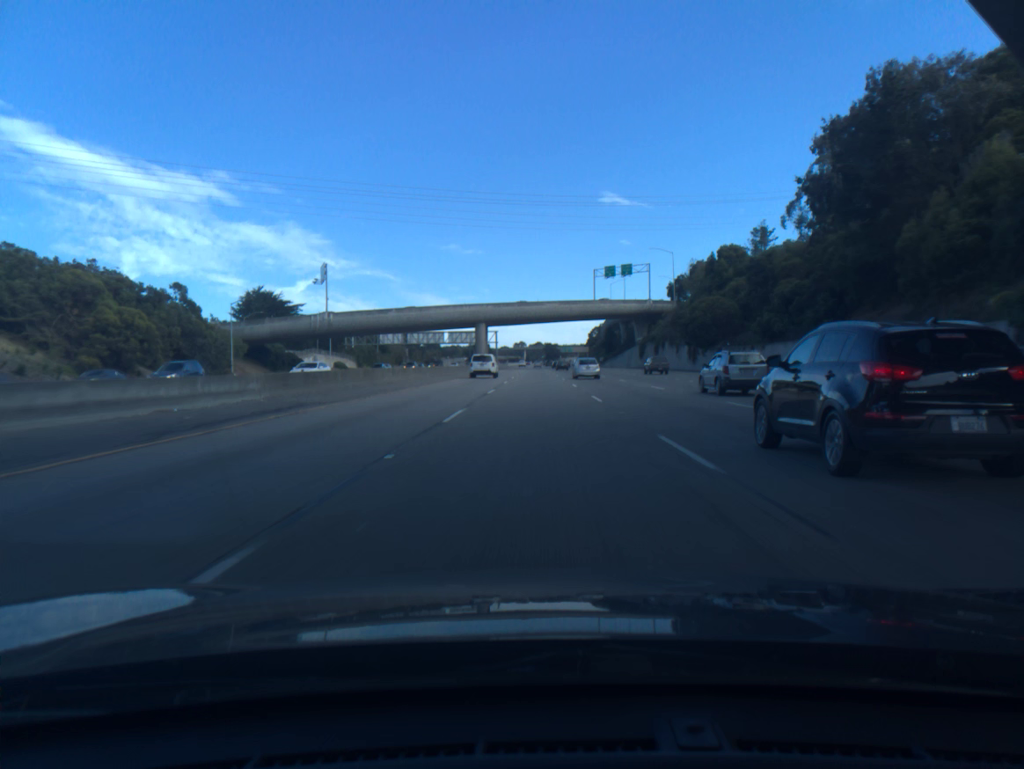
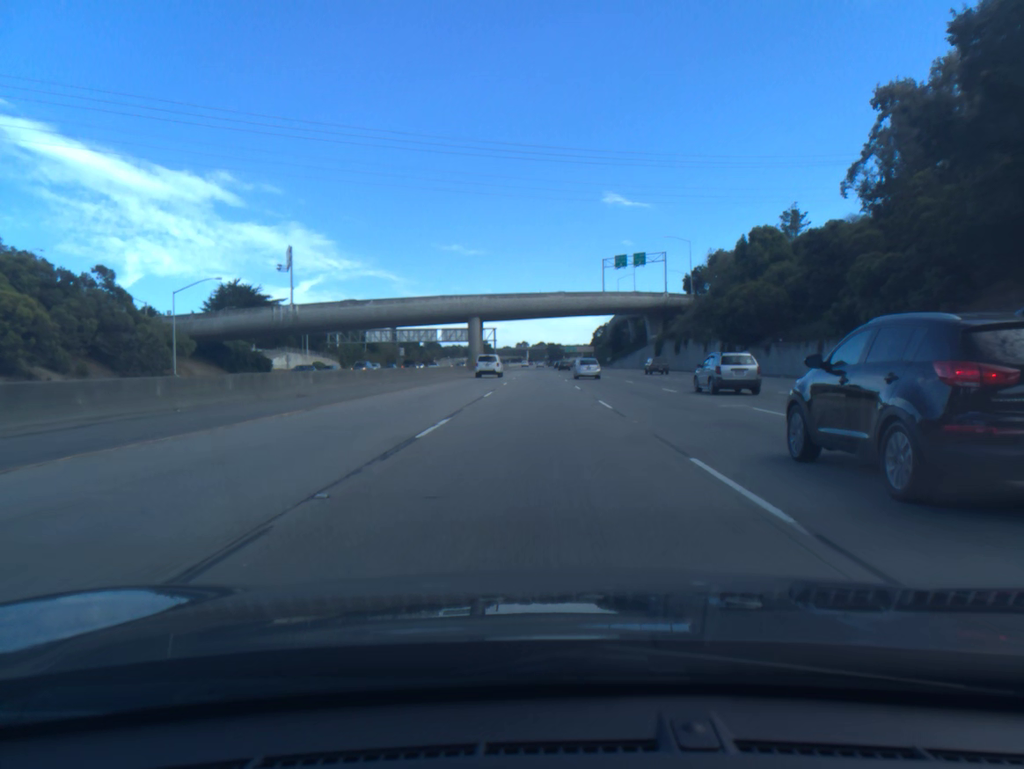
(0.0, +17.5) m; 0°
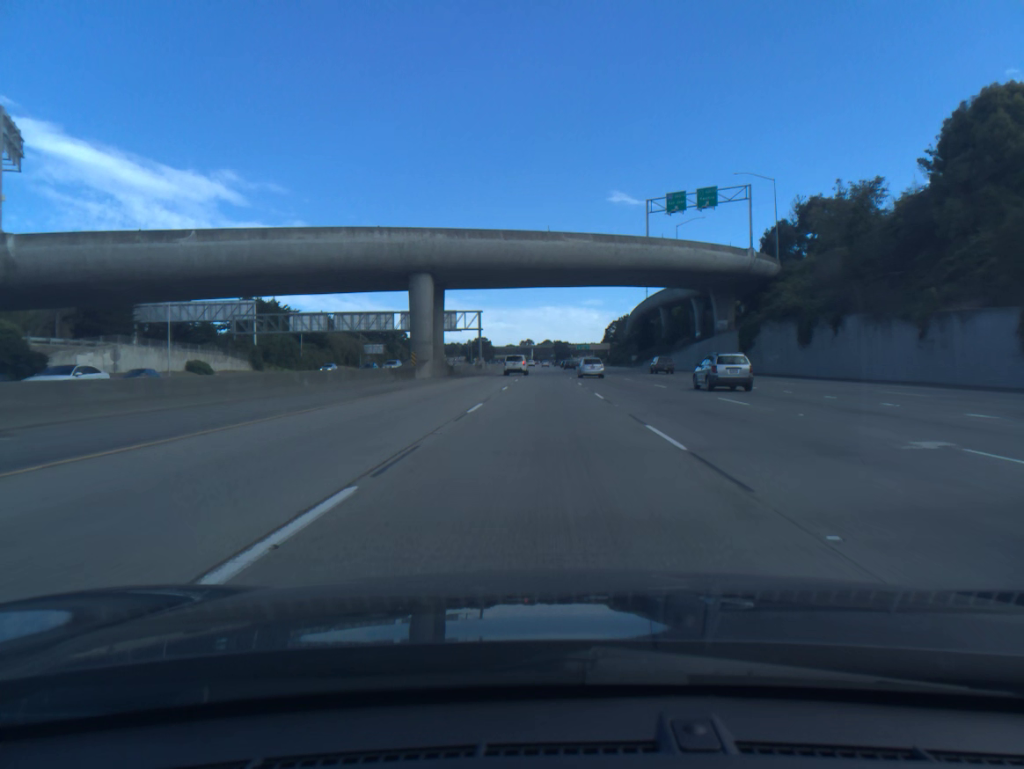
(0.0, +53.1) m; 0°
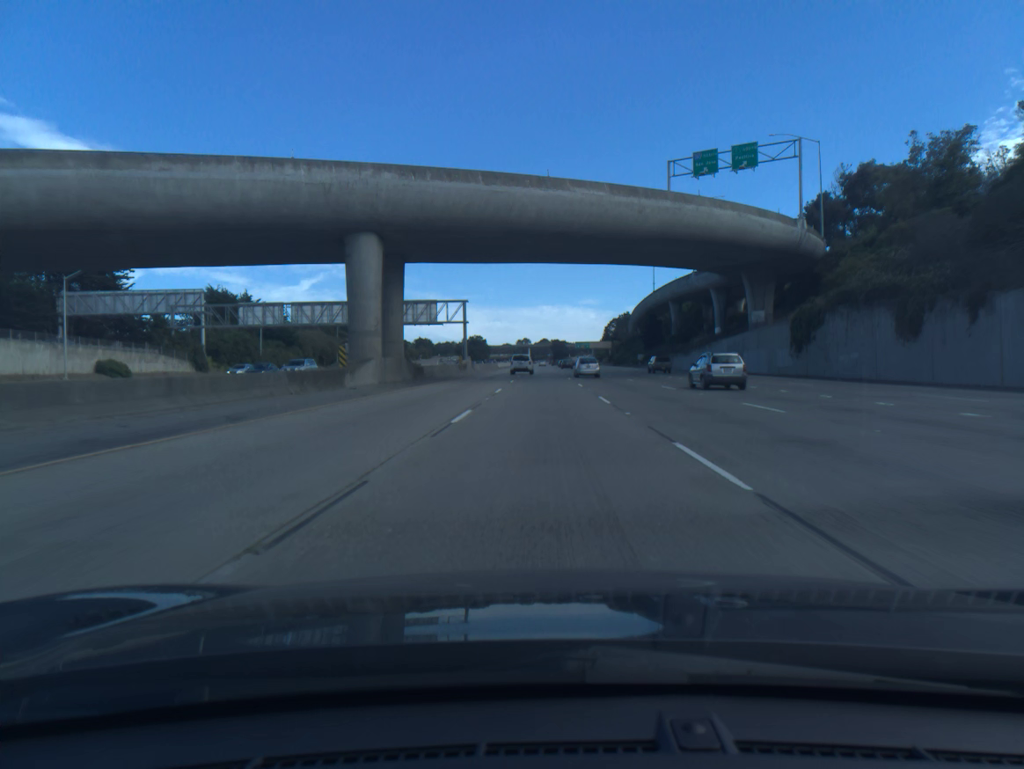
(0.0, +17.9) m; 0°
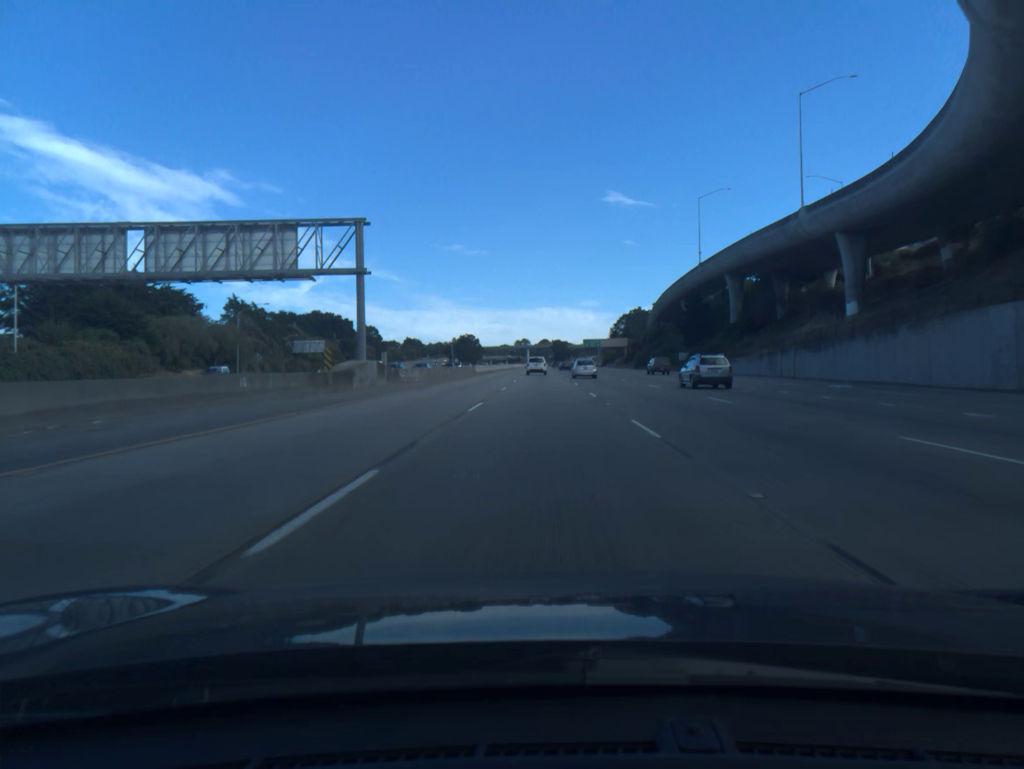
(+0.1, +53.9) m; 0°
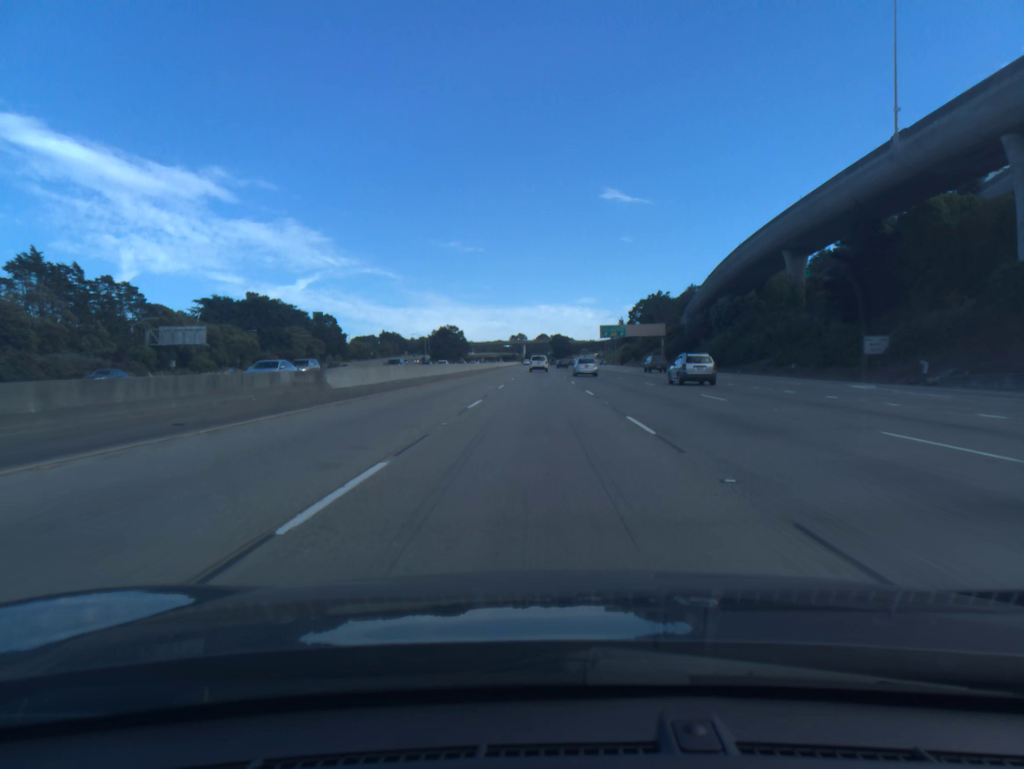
(0.0, +72.2) m; 0°
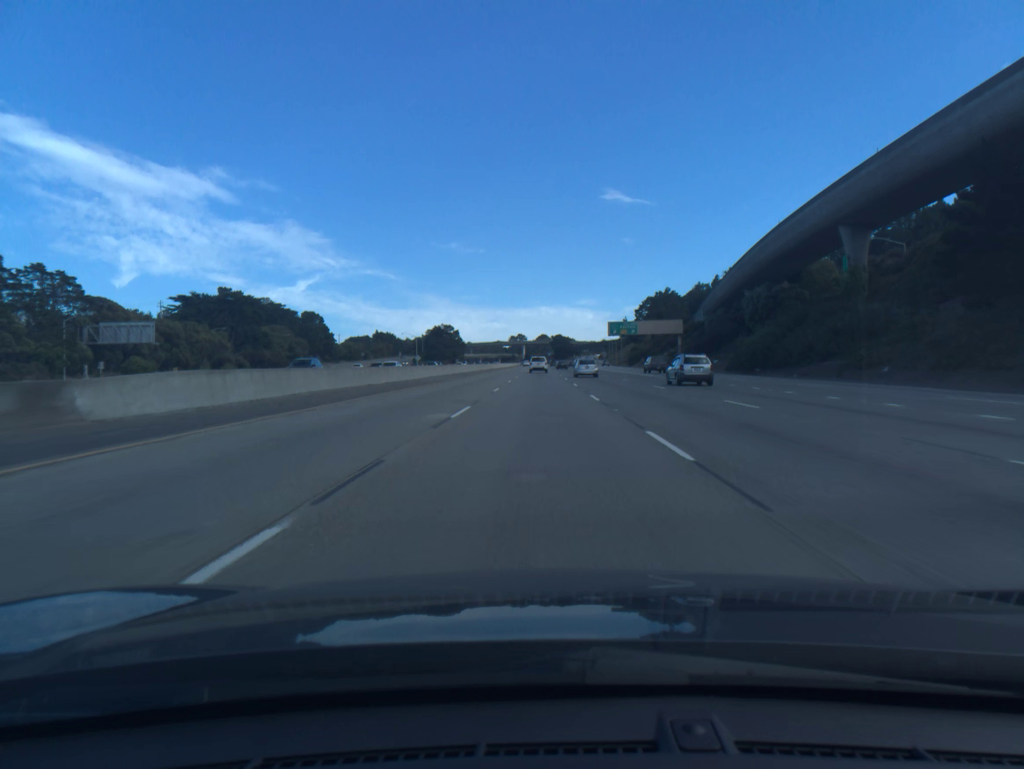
(0.0, +18.1) m; 0°
